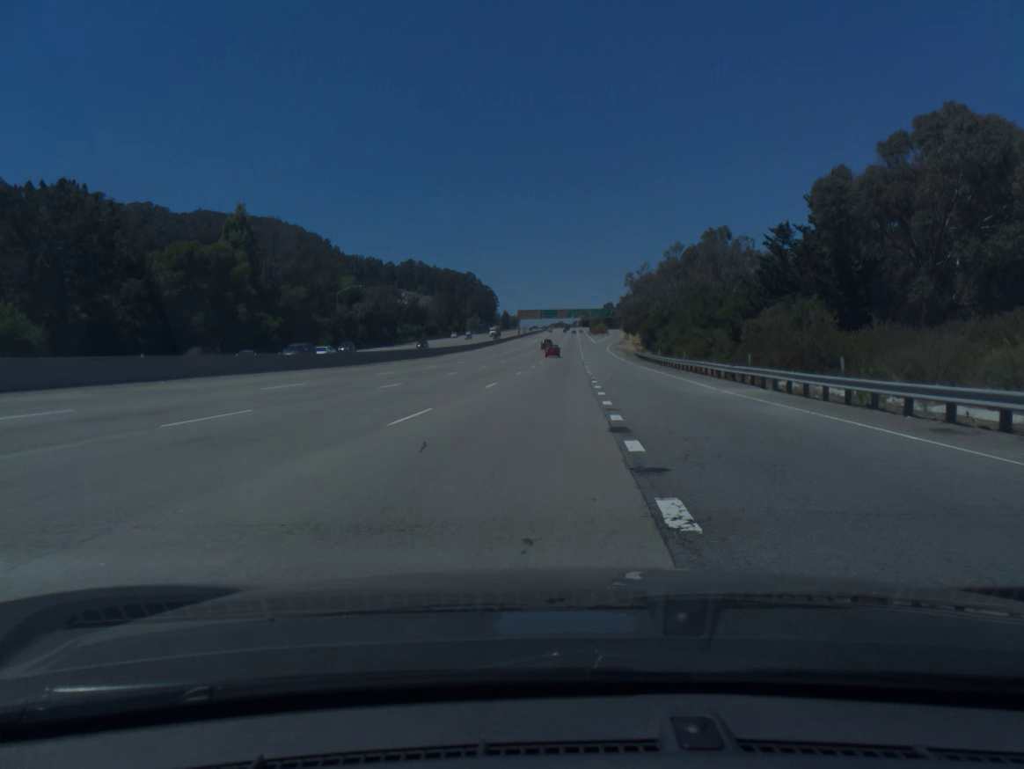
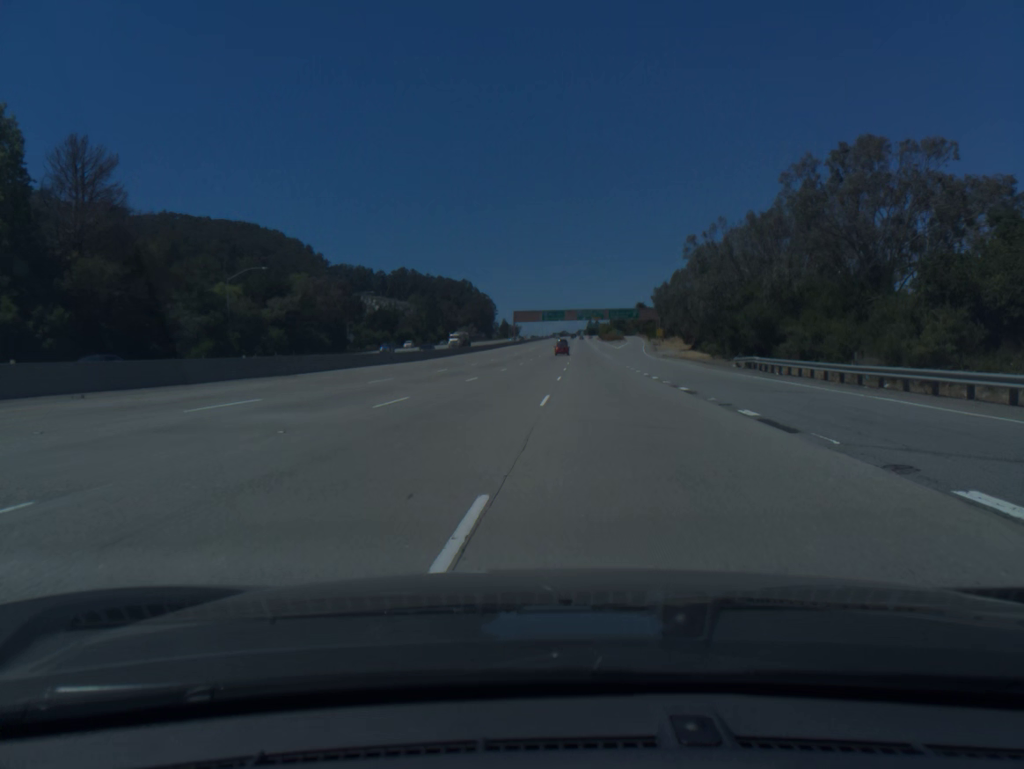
(0.0, +54.3) m; 0°
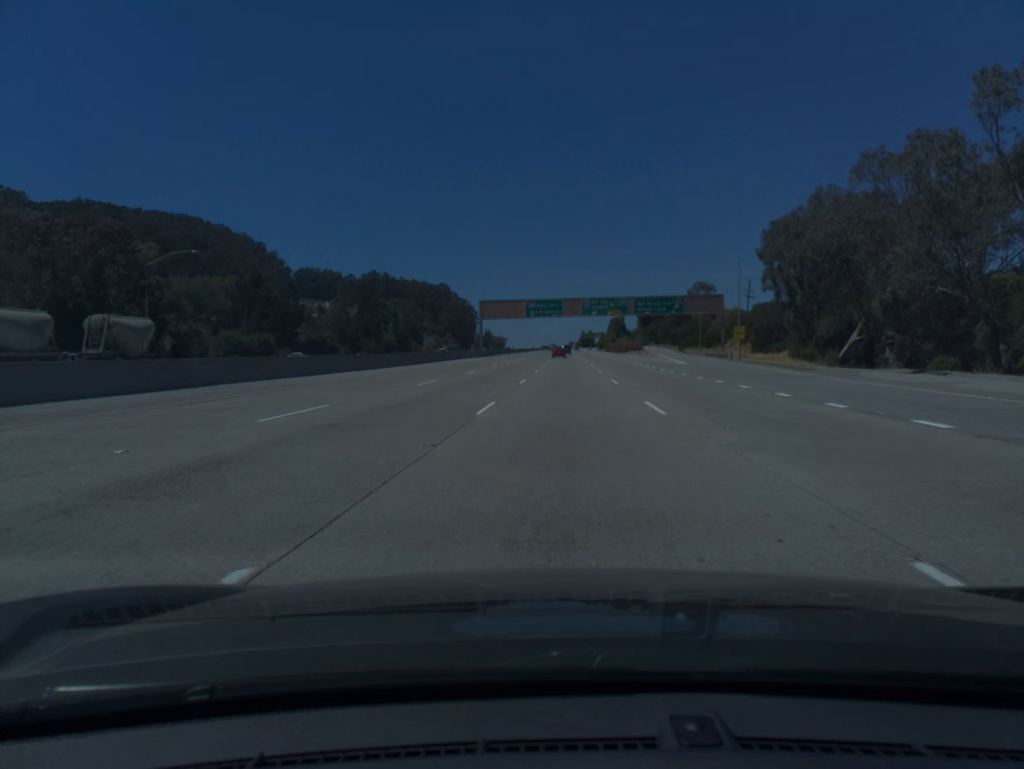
(+0.7, +74.8) m; +1°
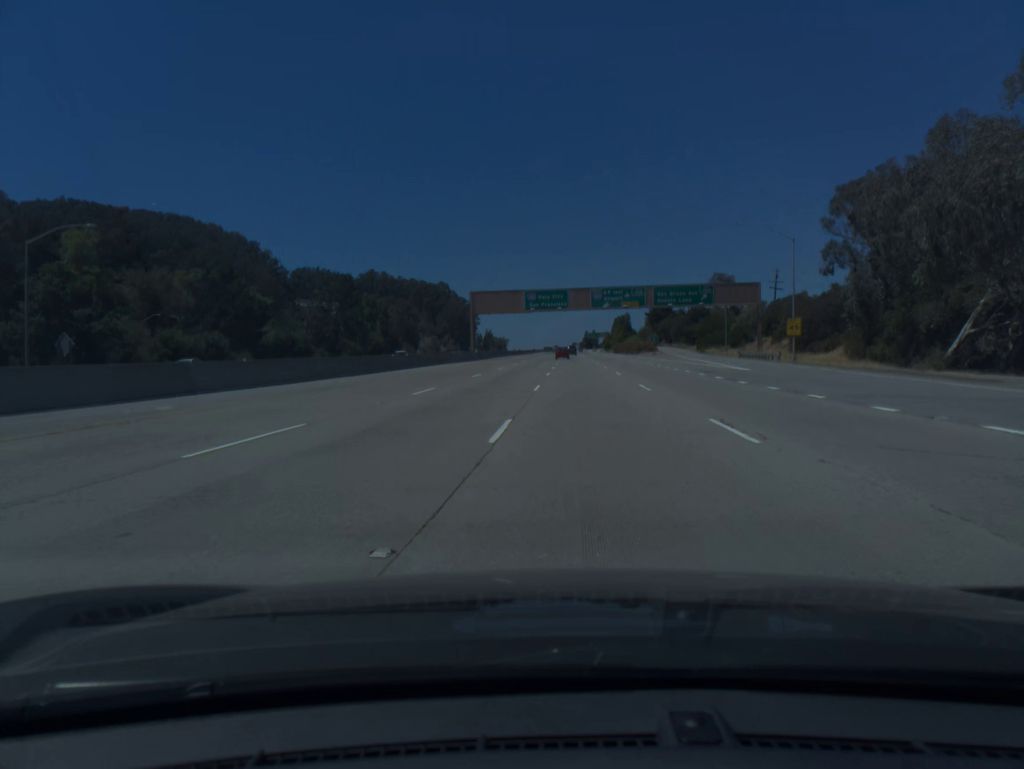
(0.0, +19.0) m; 0°
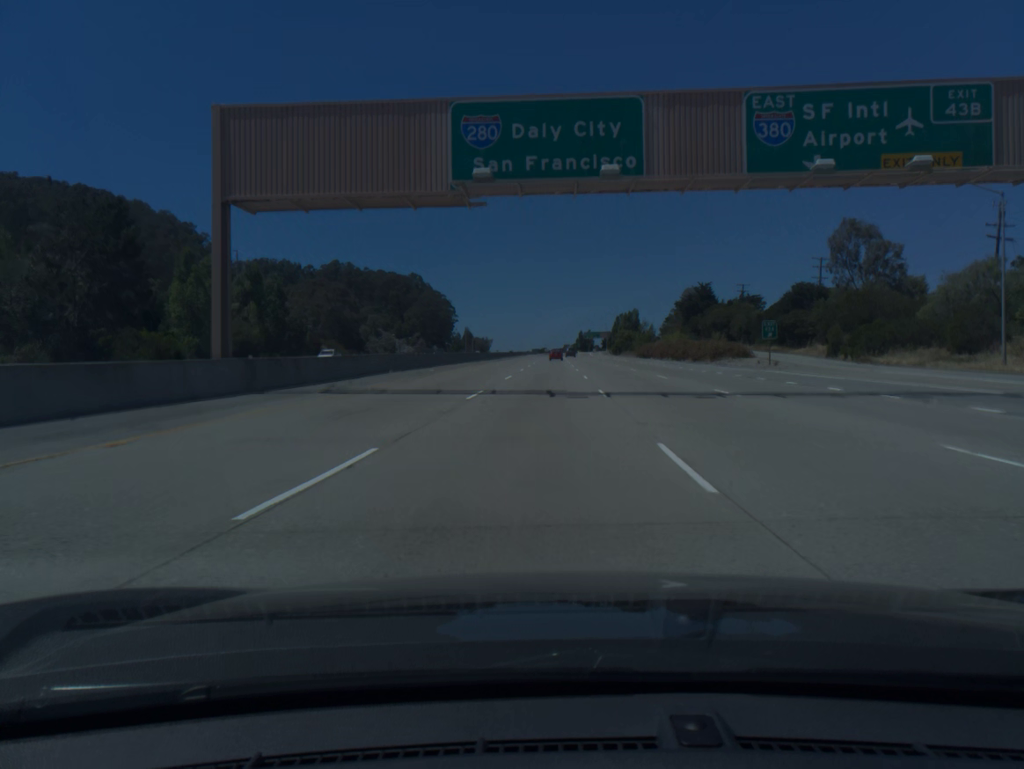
(+0.2, +76.9) m; +1°
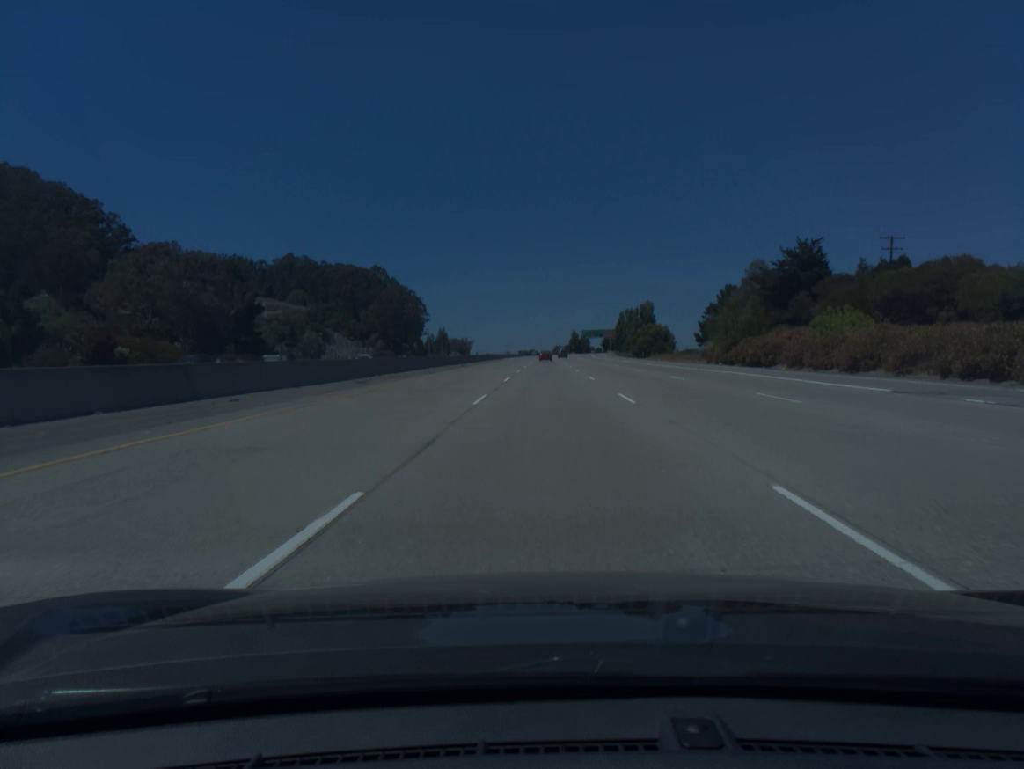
(+0.9, +76.4) m; +1°
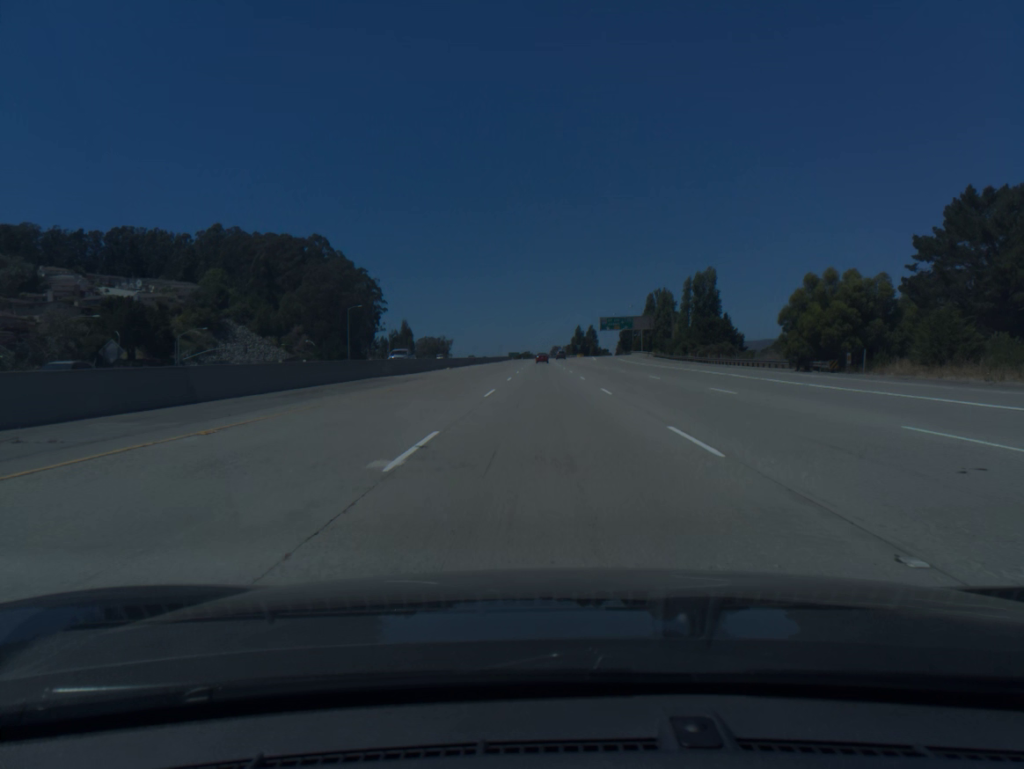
(+0.5, +96.4) m; 0°
